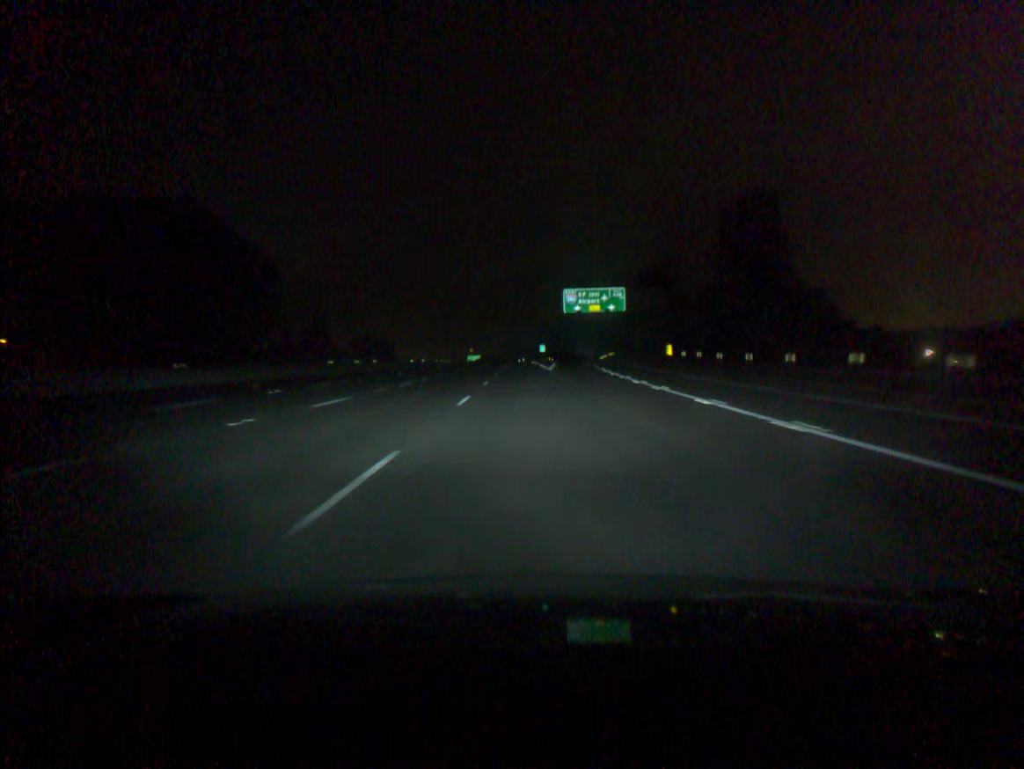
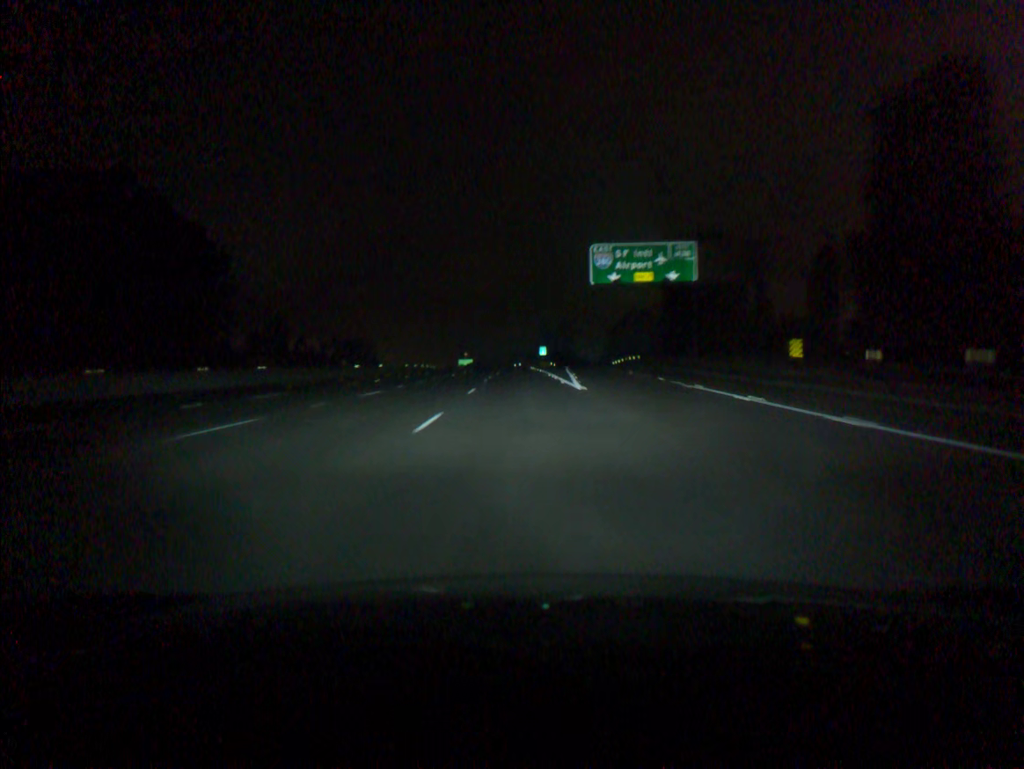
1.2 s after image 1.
(+0.1, +36.6) m; 0°
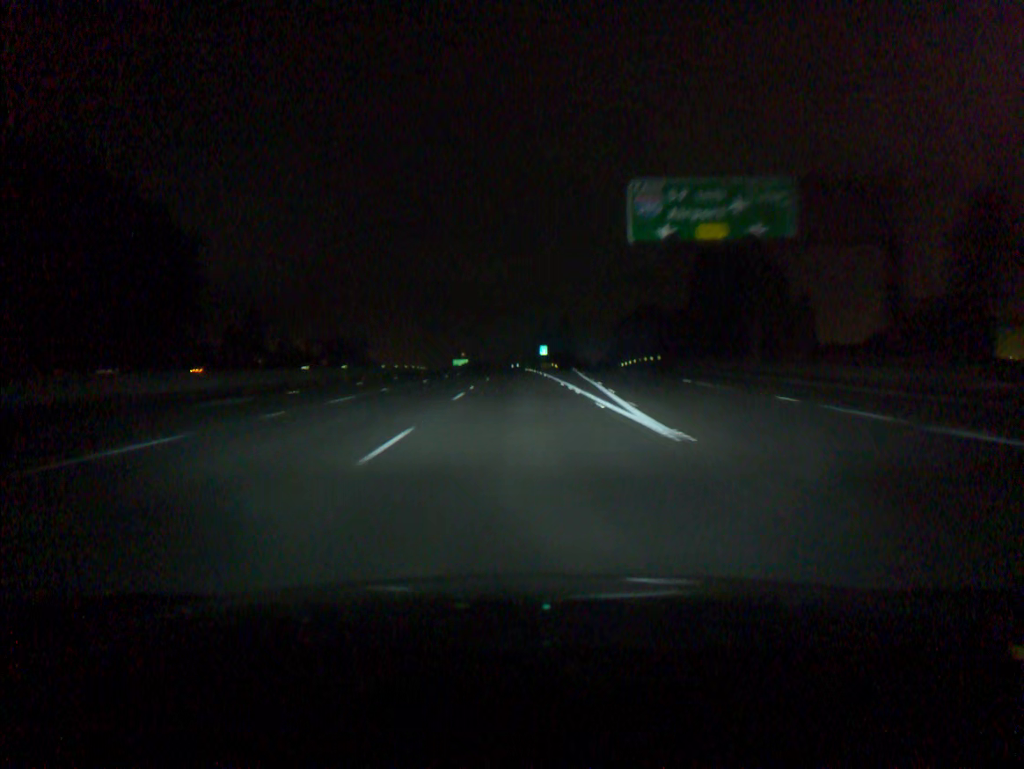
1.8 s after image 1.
(0.0, +18.3) m; 0°
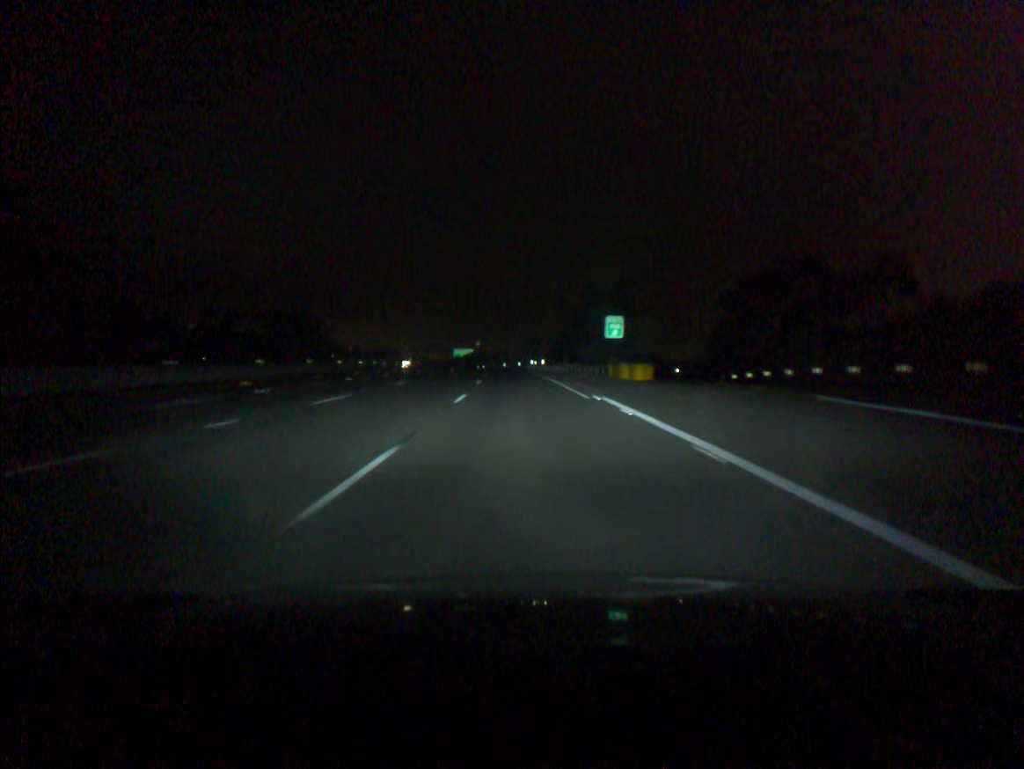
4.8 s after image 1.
(-0.9, +91.3) m; -1°
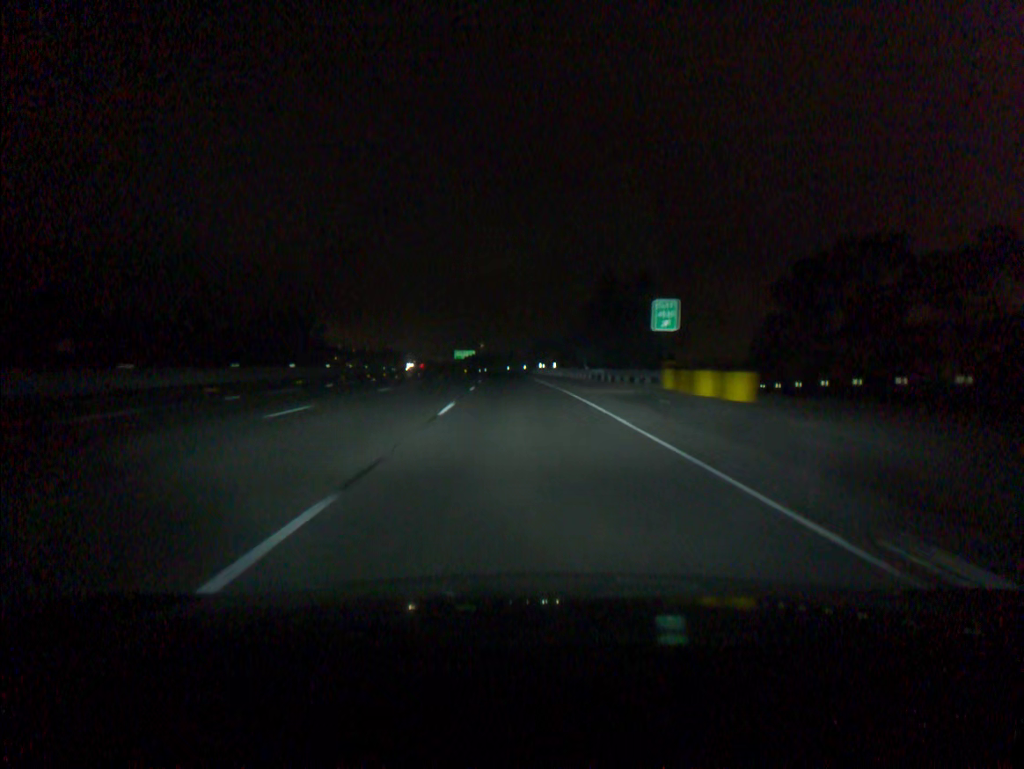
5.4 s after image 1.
(0.0, +18.3) m; 0°
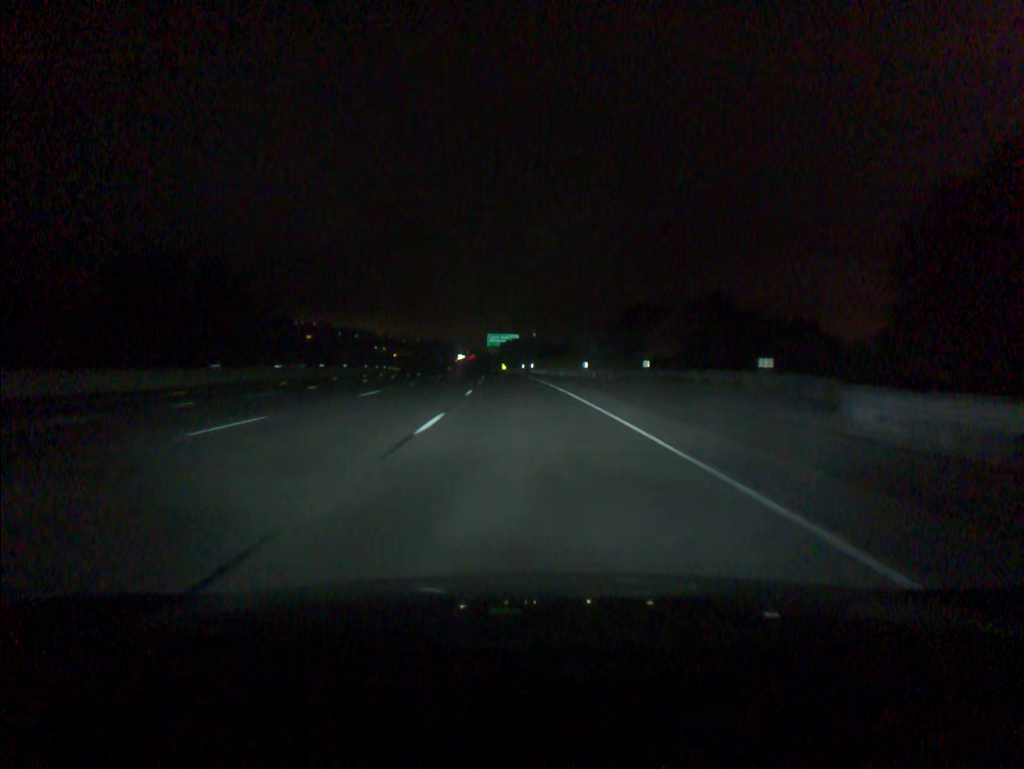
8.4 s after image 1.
(-3.0, +91.8) m; -4°
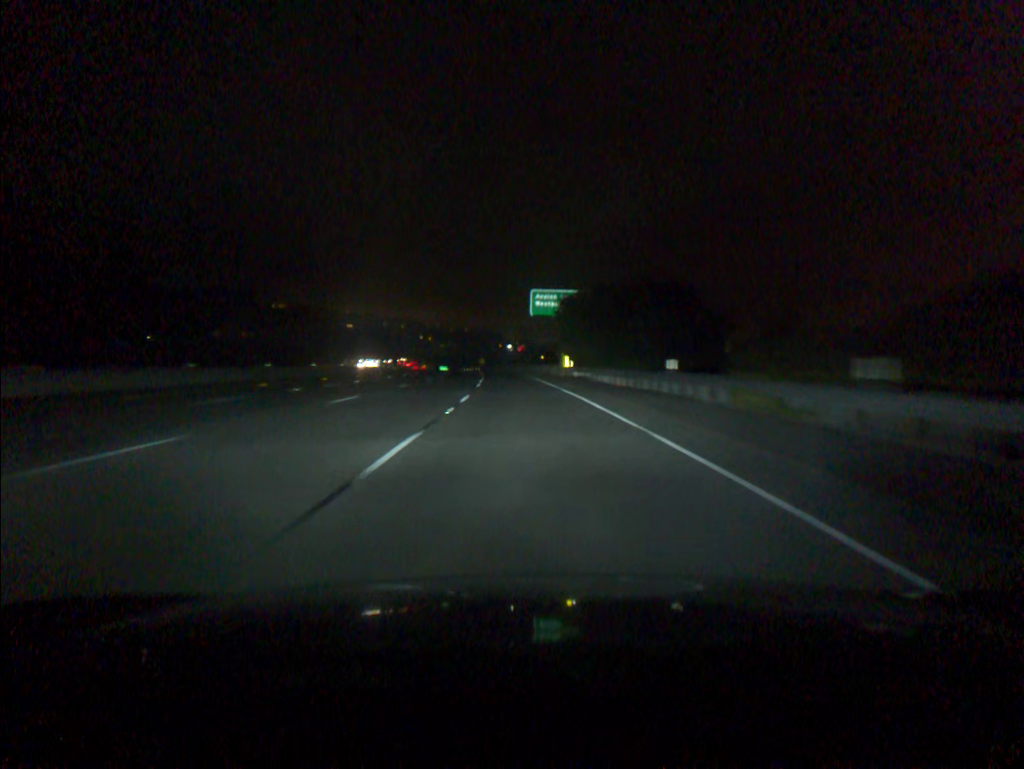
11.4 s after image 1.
(-2.8, +92.3) m; -4°
